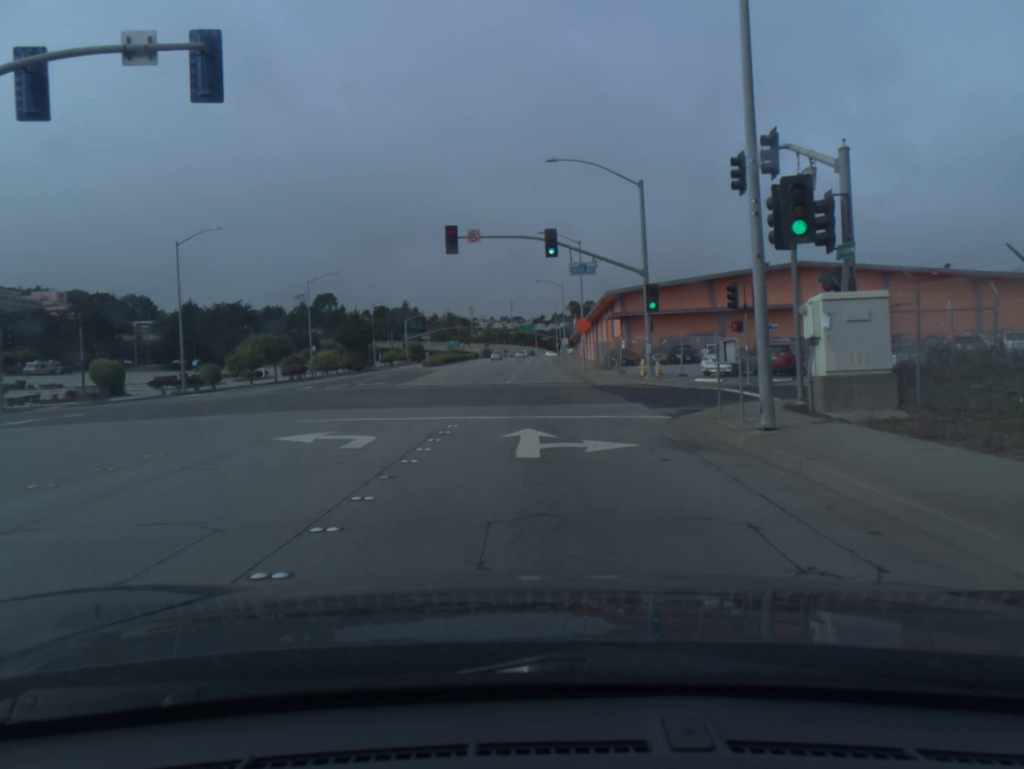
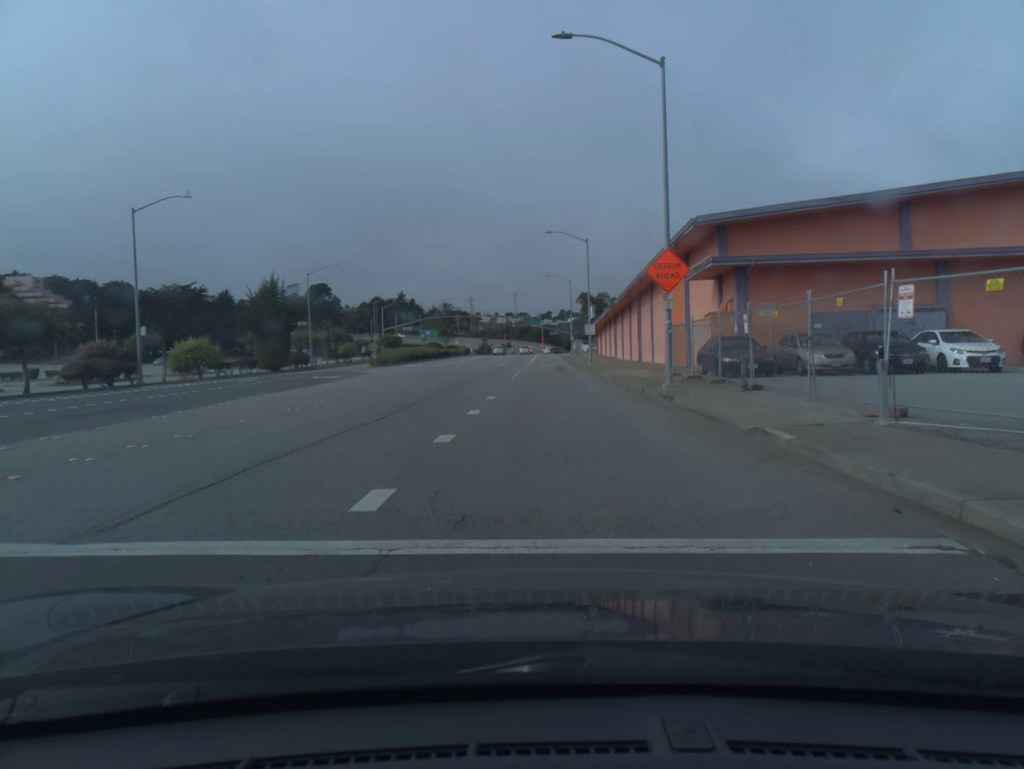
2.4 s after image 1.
(-0.1, +34.0) m; 0°
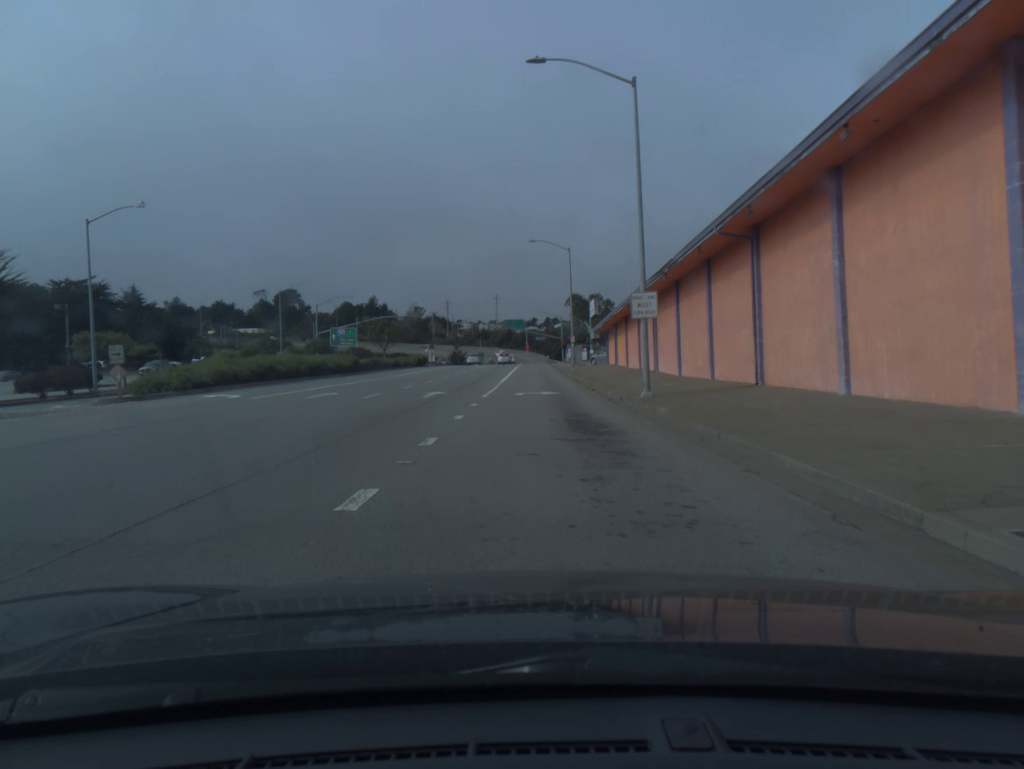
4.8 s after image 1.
(+0.4, +35.9) m; +1°
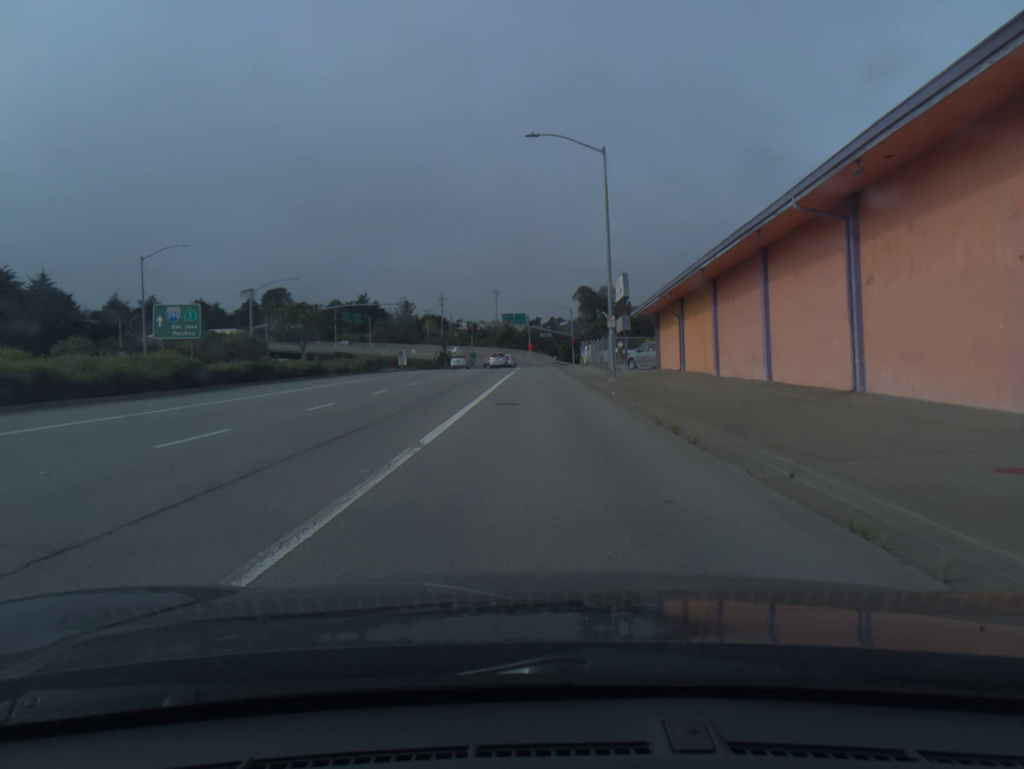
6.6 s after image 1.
(-0.1, +28.1) m; -1°
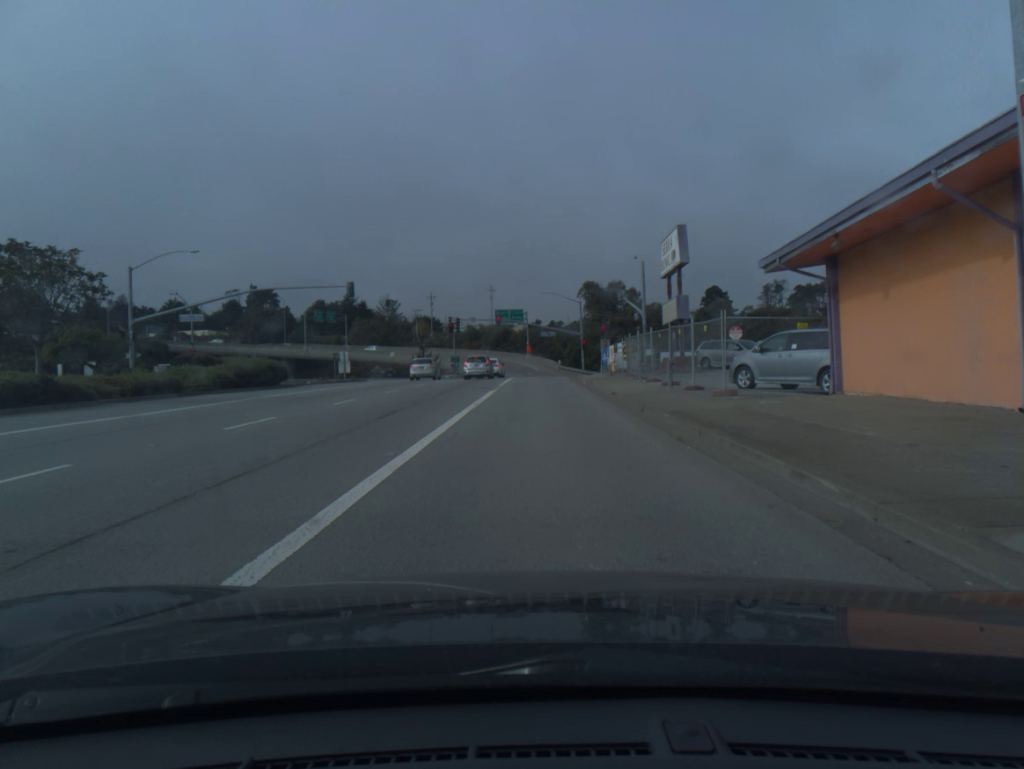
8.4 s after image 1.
(0.0, +26.7) m; 0°
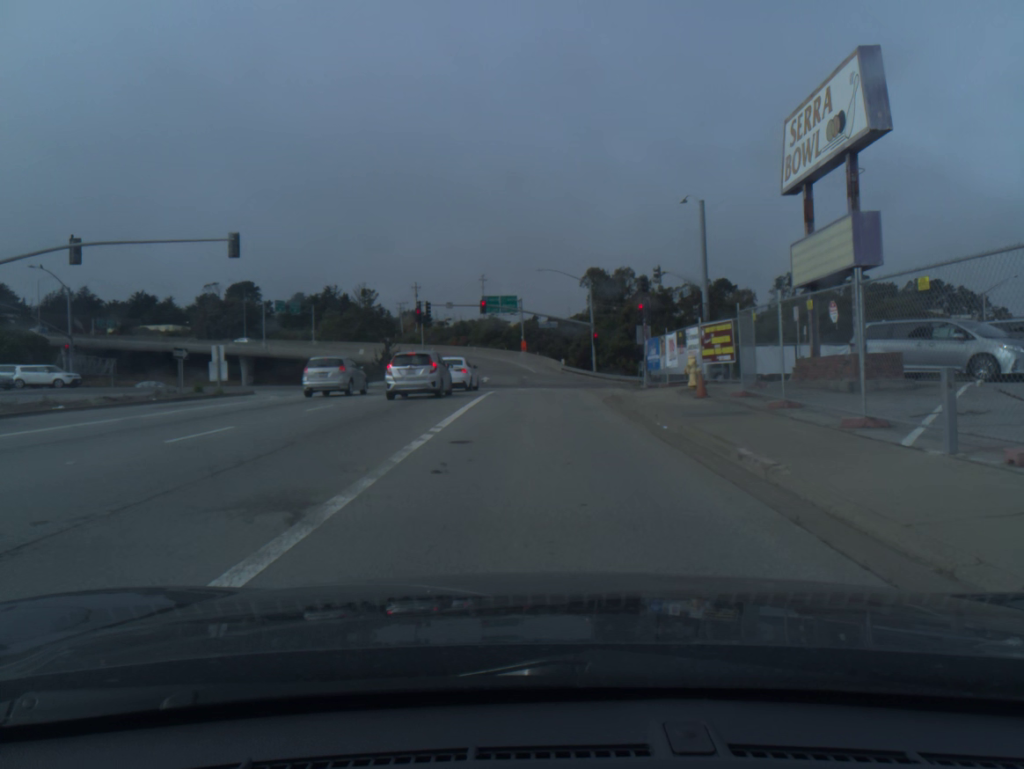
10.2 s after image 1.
(0.0, +23.9) m; 0°
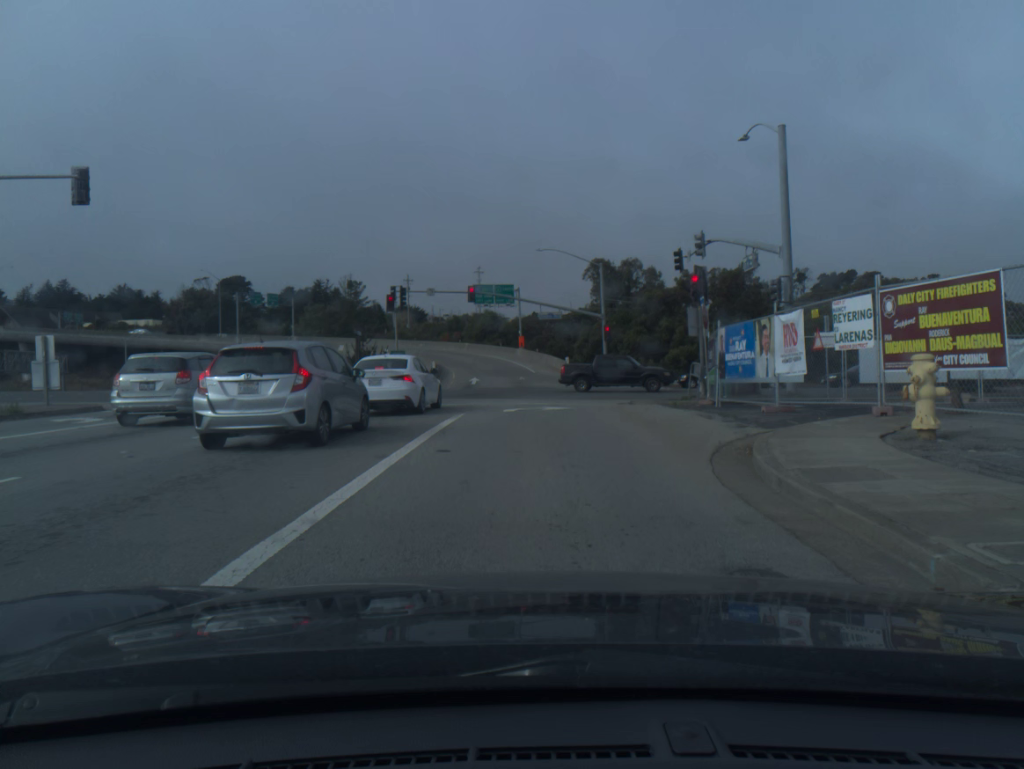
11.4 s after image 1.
(0.0, +13.4) m; 0°
